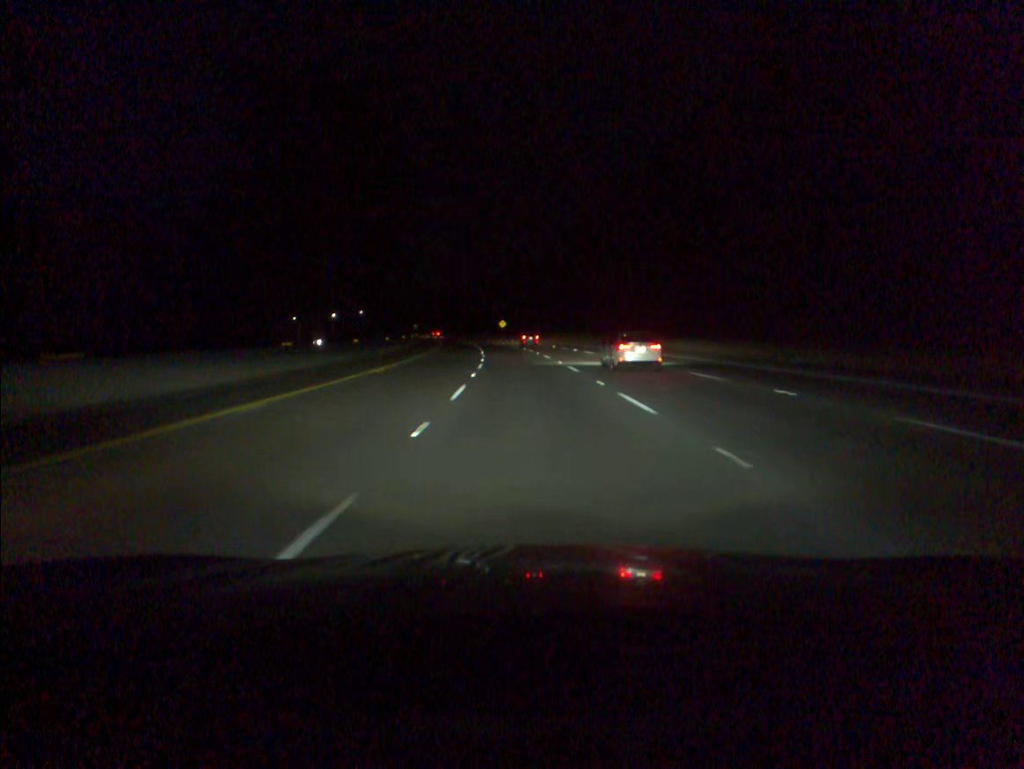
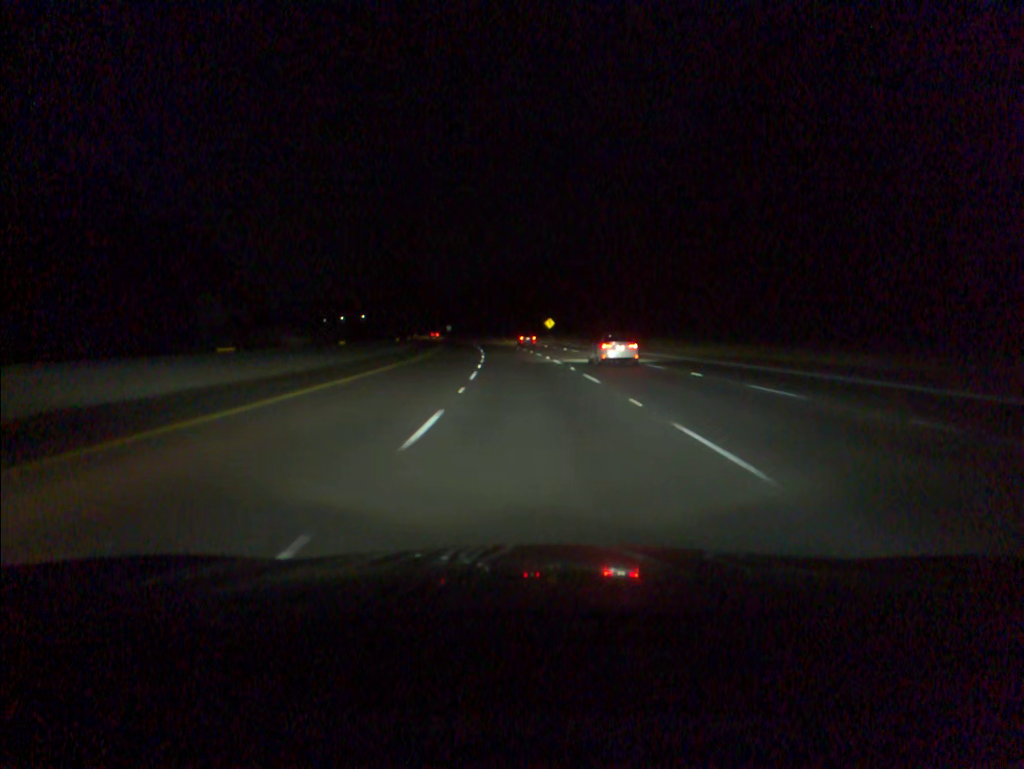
(-1.5, +50.5) m; -3°
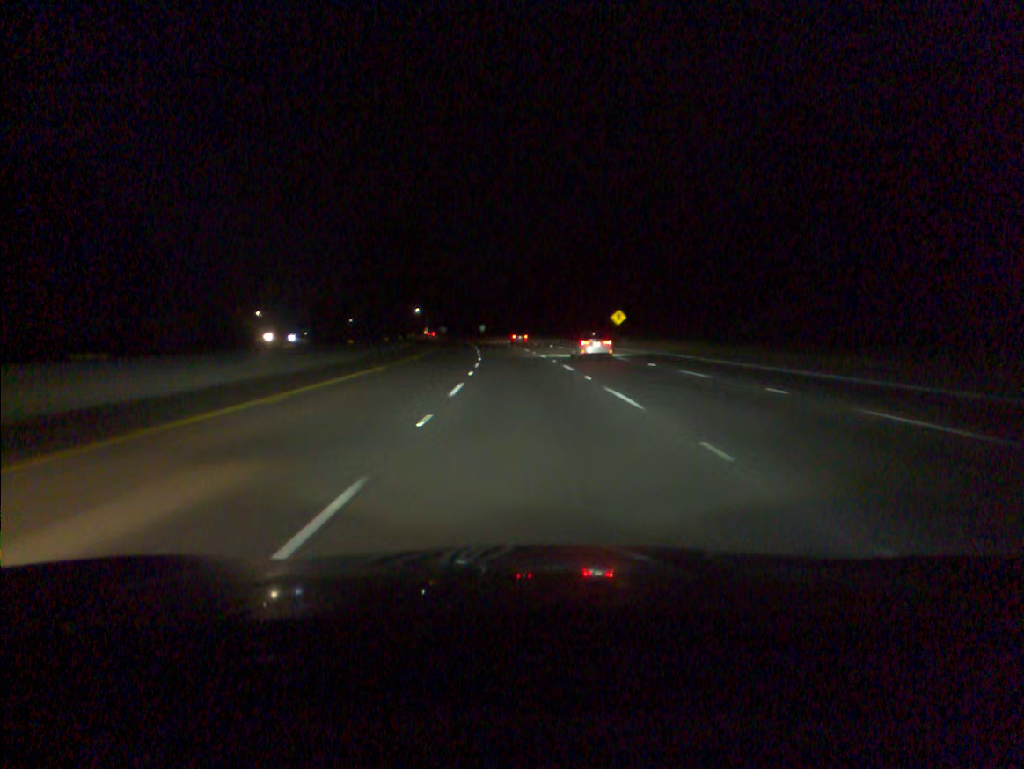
(-1.5, +50.6) m; -3°
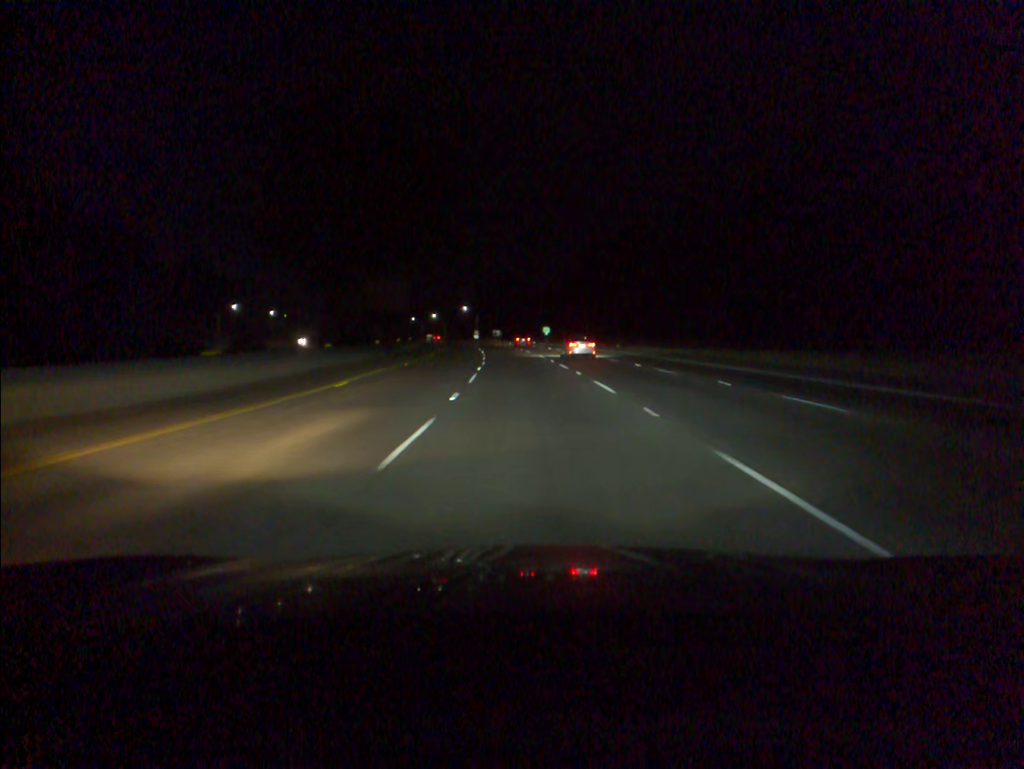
(-3.0, +67.5) m; -5°
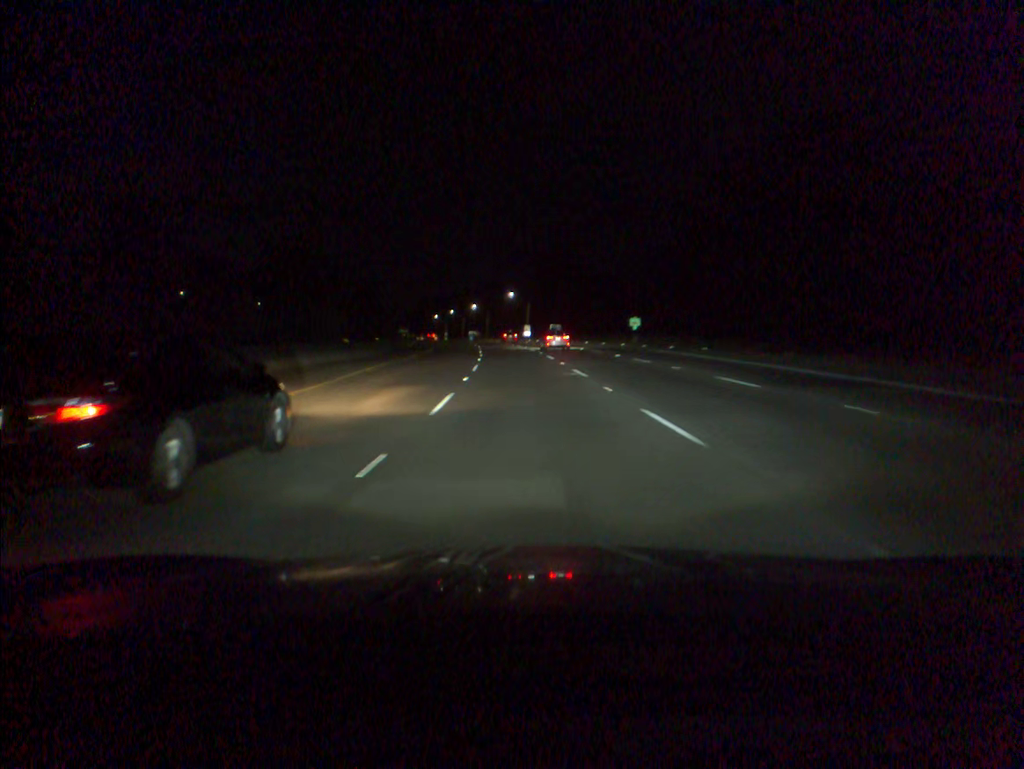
(-2.4, +67.6) m; -4°
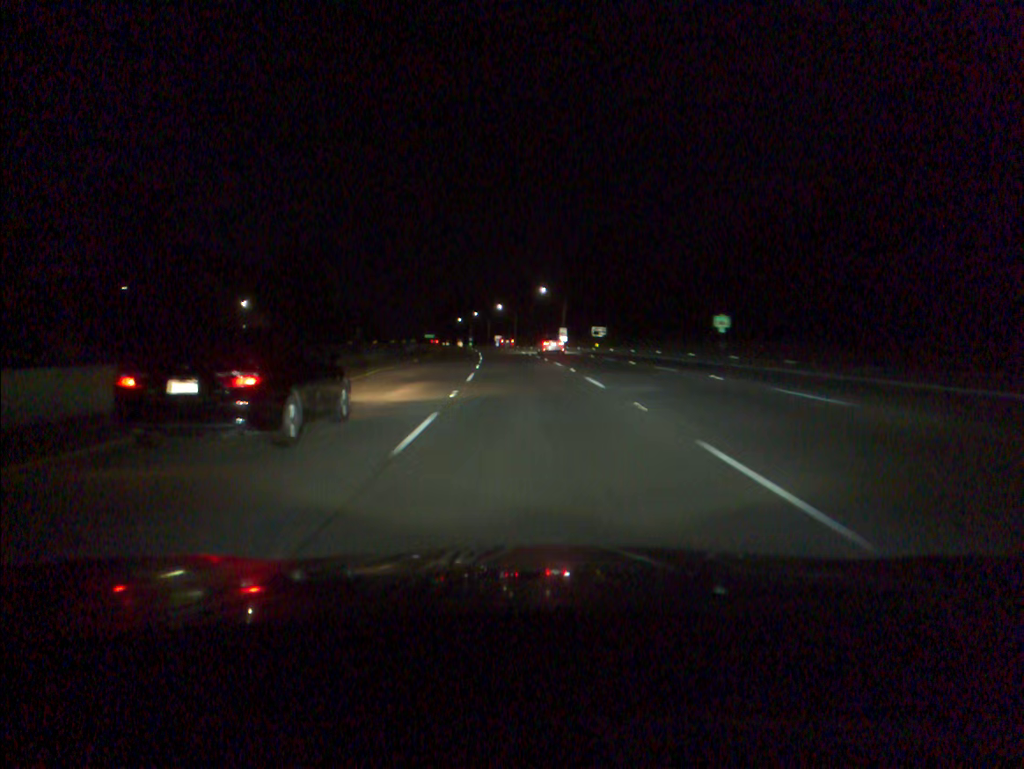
(-0.7, +33.6) m; -2°
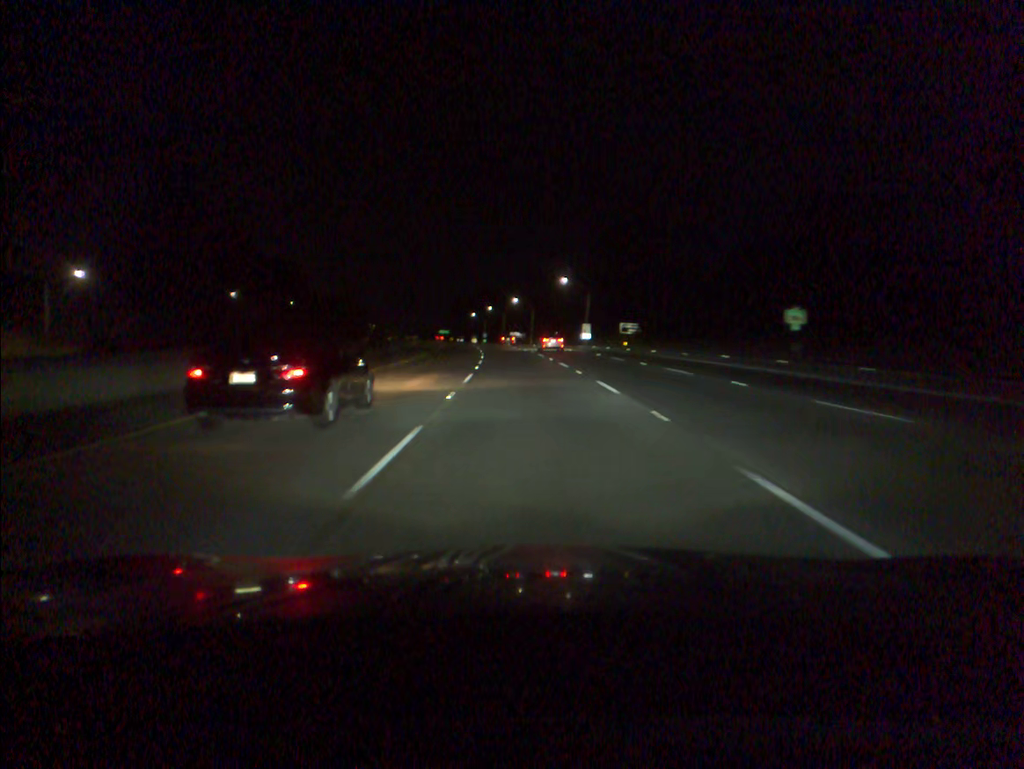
(-0.2, +16.7) m; -1°
